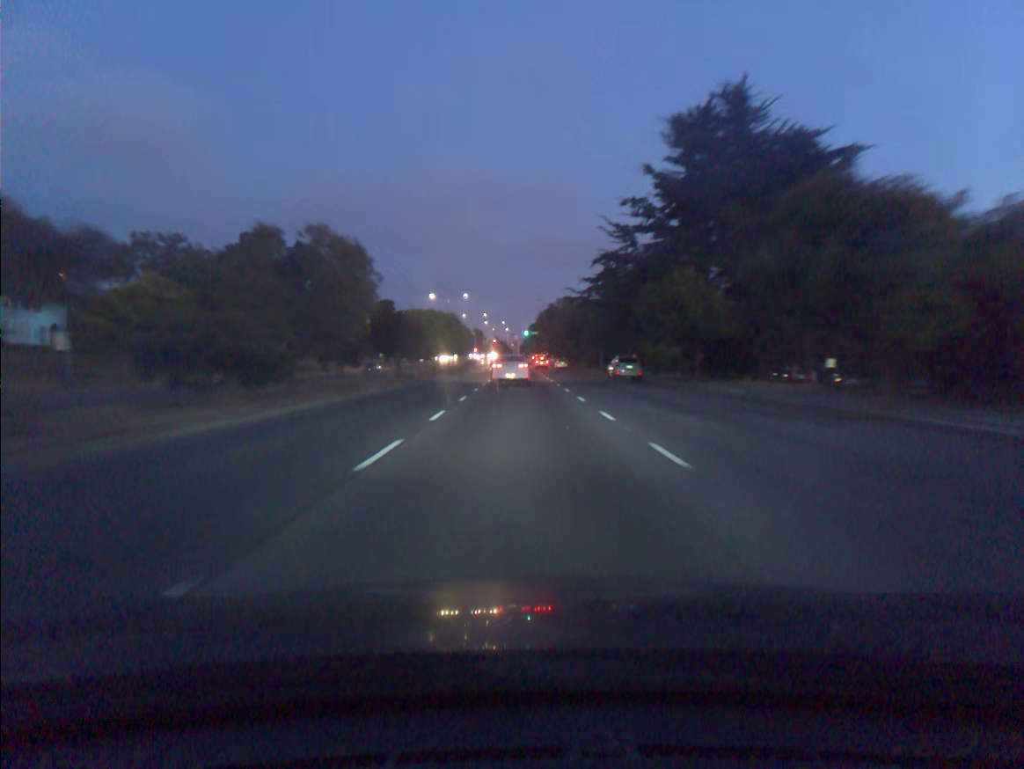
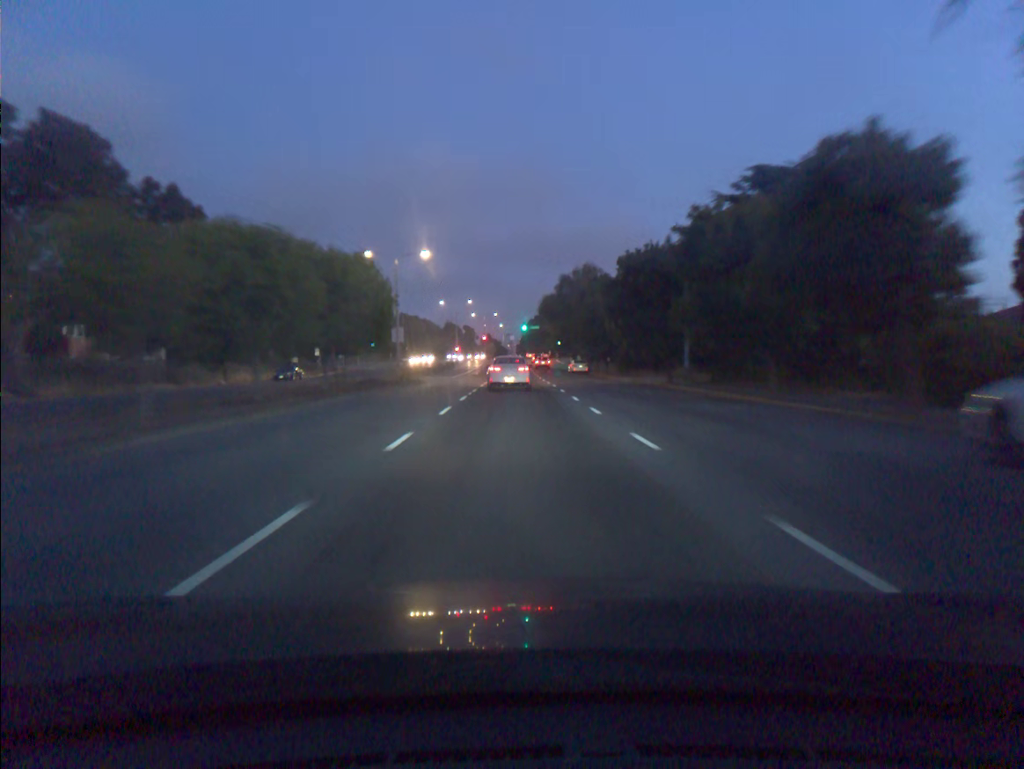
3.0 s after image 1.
(0.0, +41.4) m; 0°
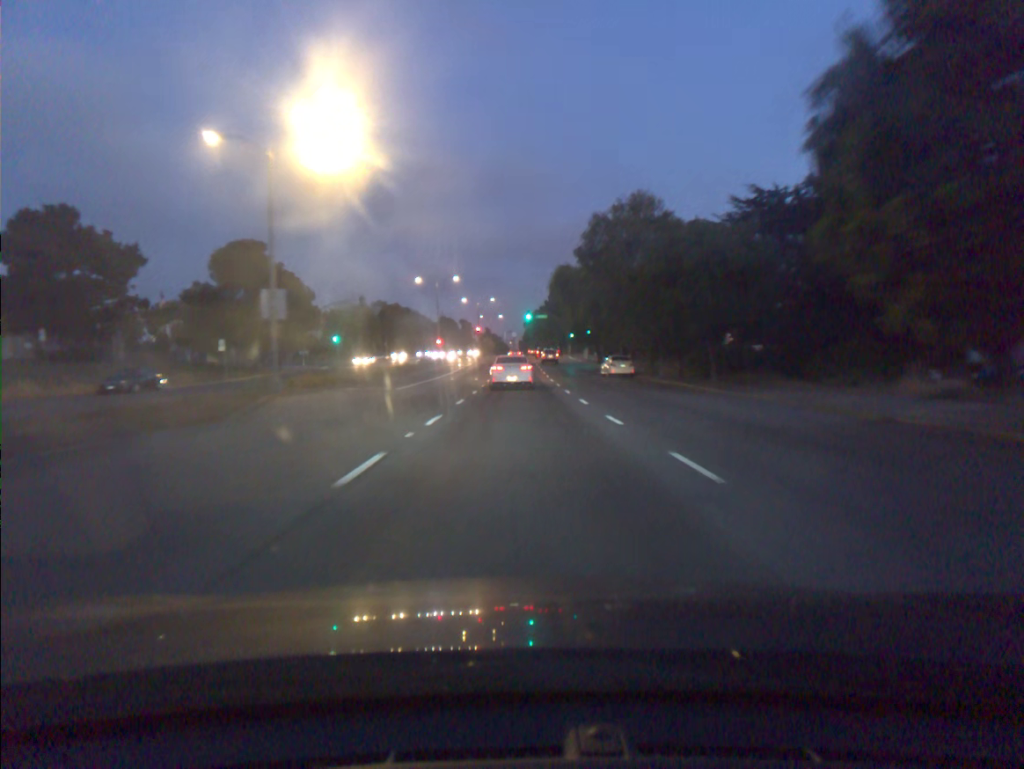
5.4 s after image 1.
(-0.1, +31.4) m; 0°
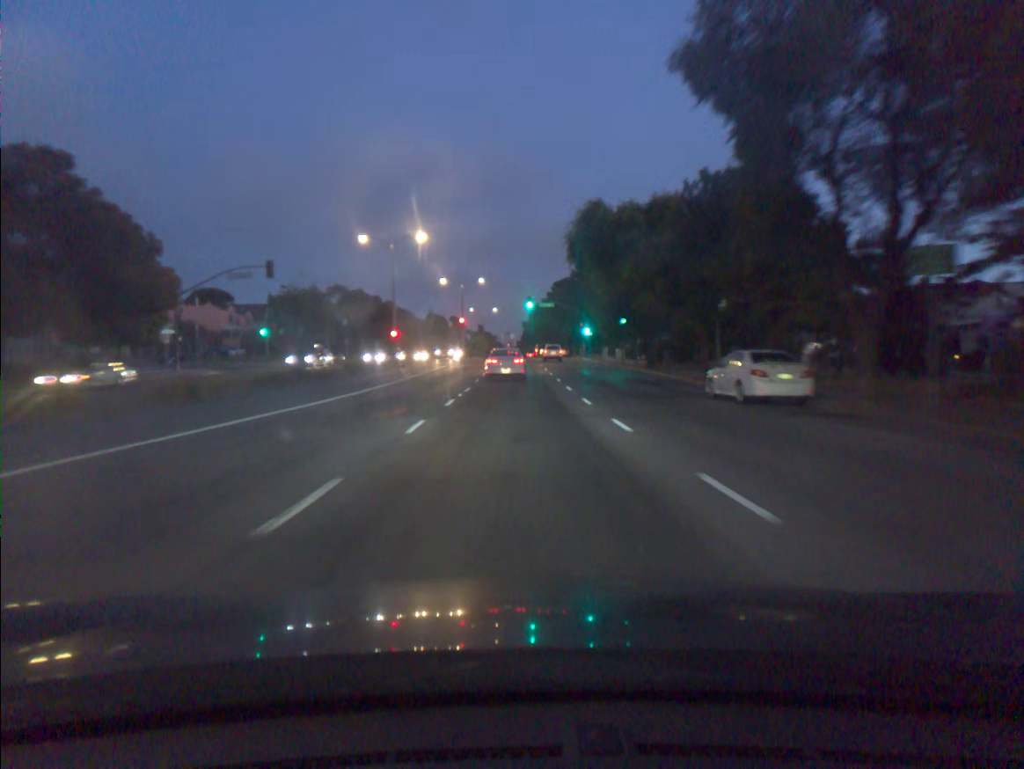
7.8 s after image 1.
(0.0, +31.2) m; 0°
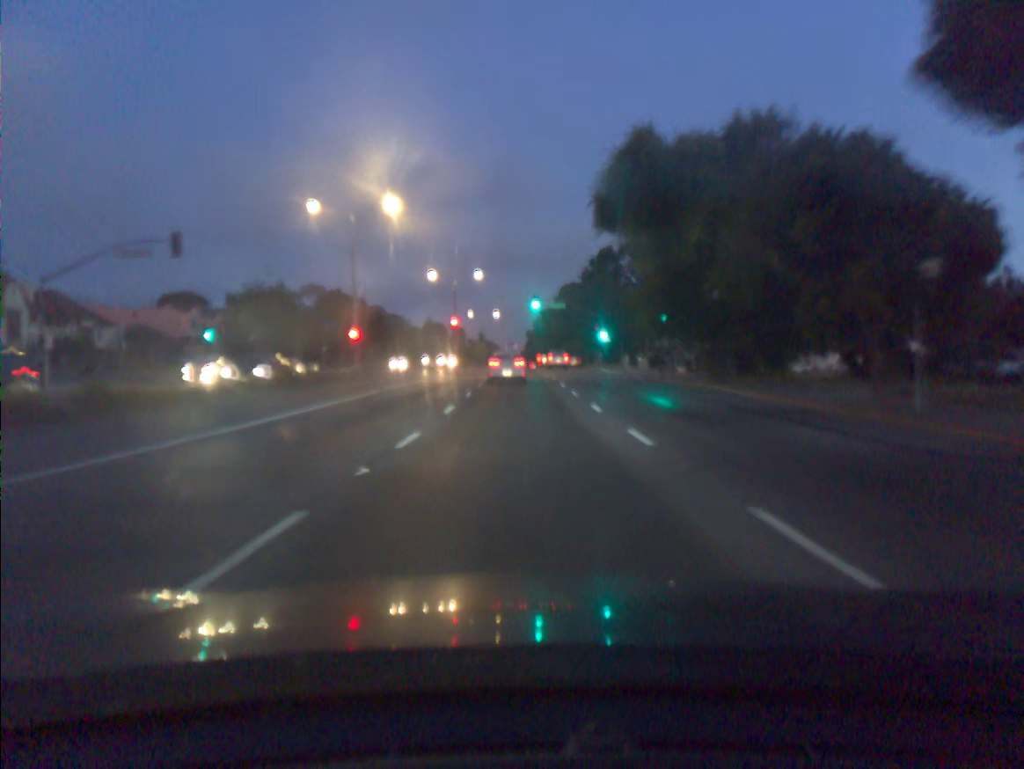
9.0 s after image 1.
(0.0, +16.0) m; 0°
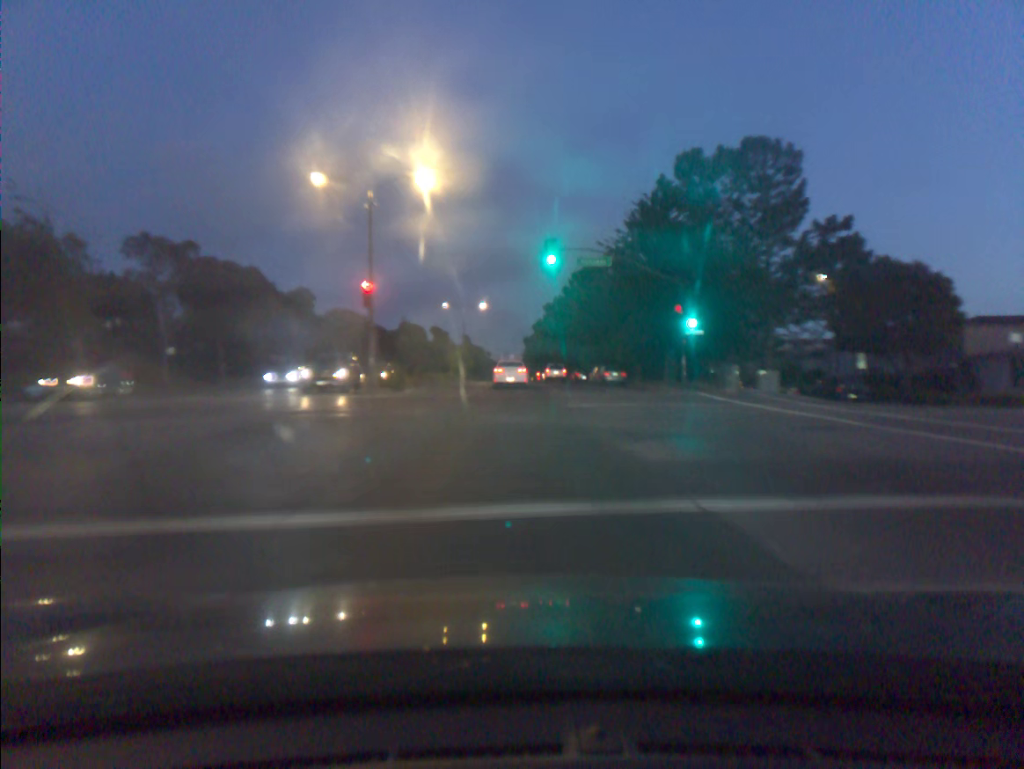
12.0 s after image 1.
(0.0, +41.2) m; 0°
